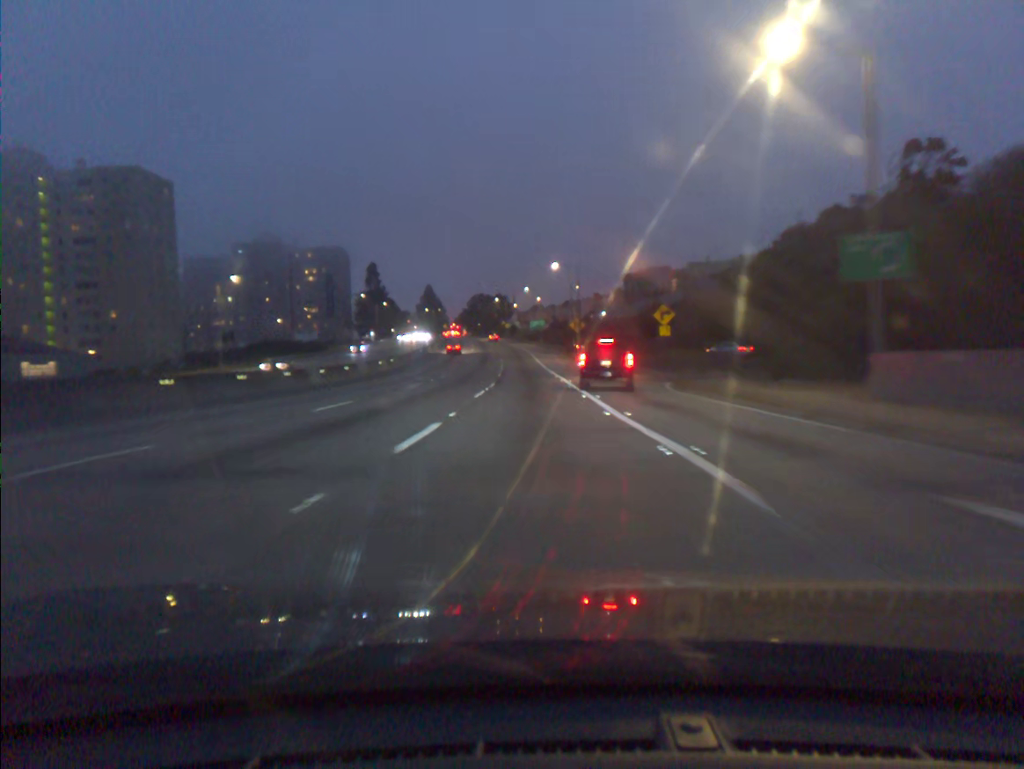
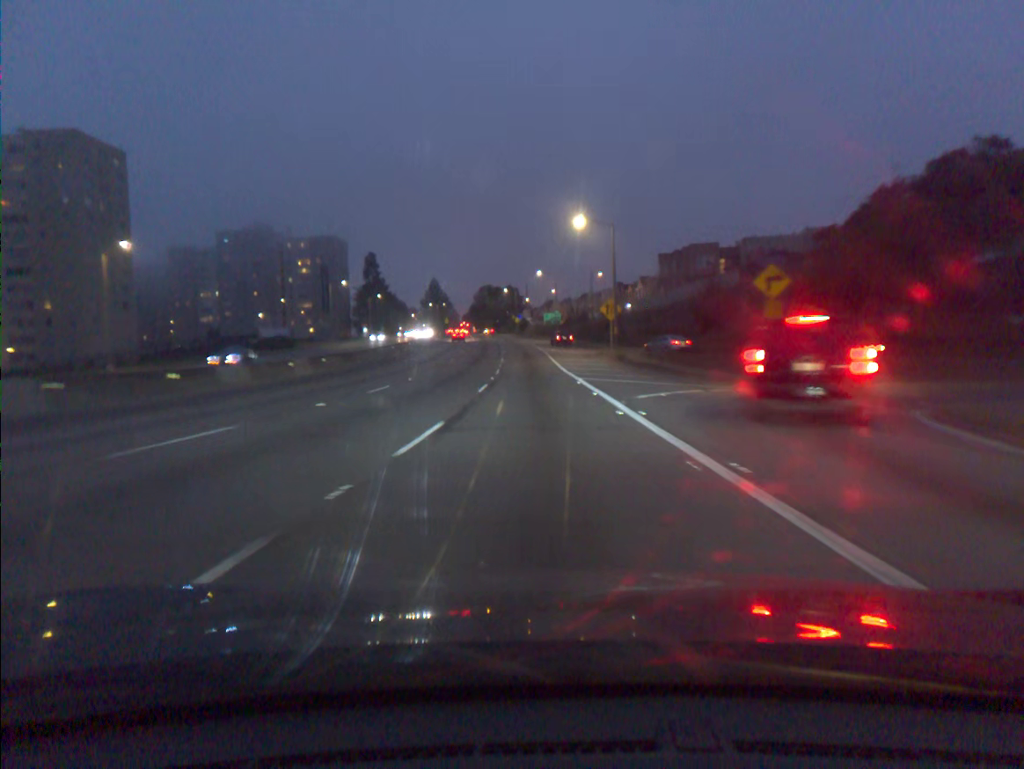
(-0.2, +24.3) m; -1°
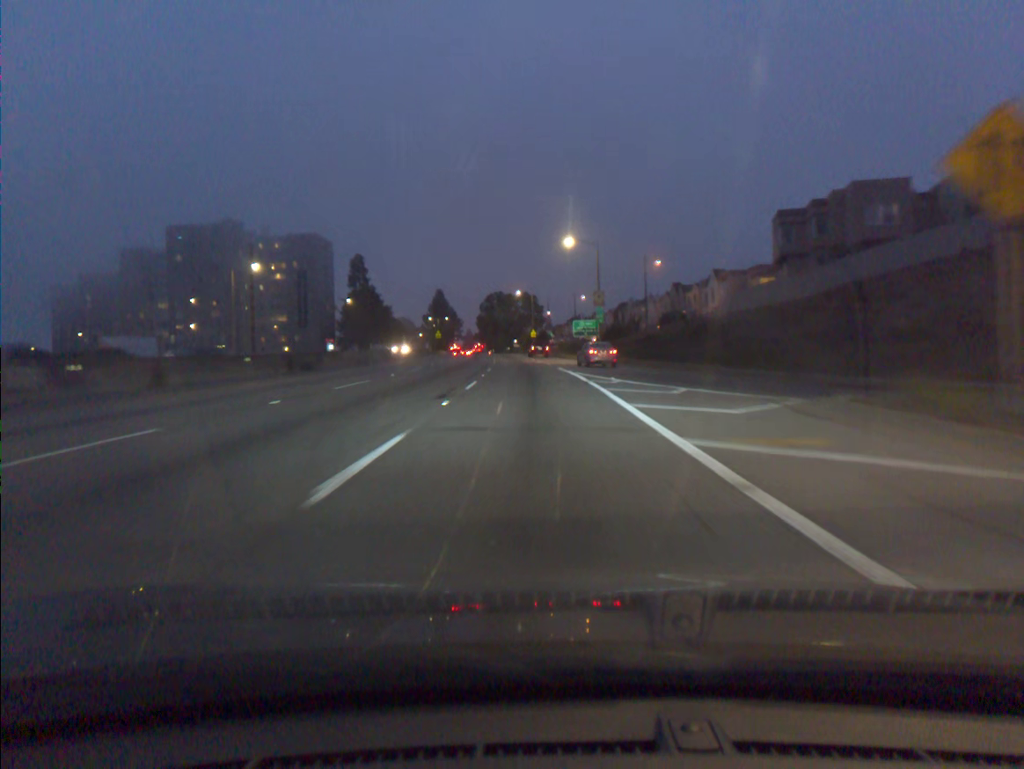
(-0.5, +47.3) m; -1°
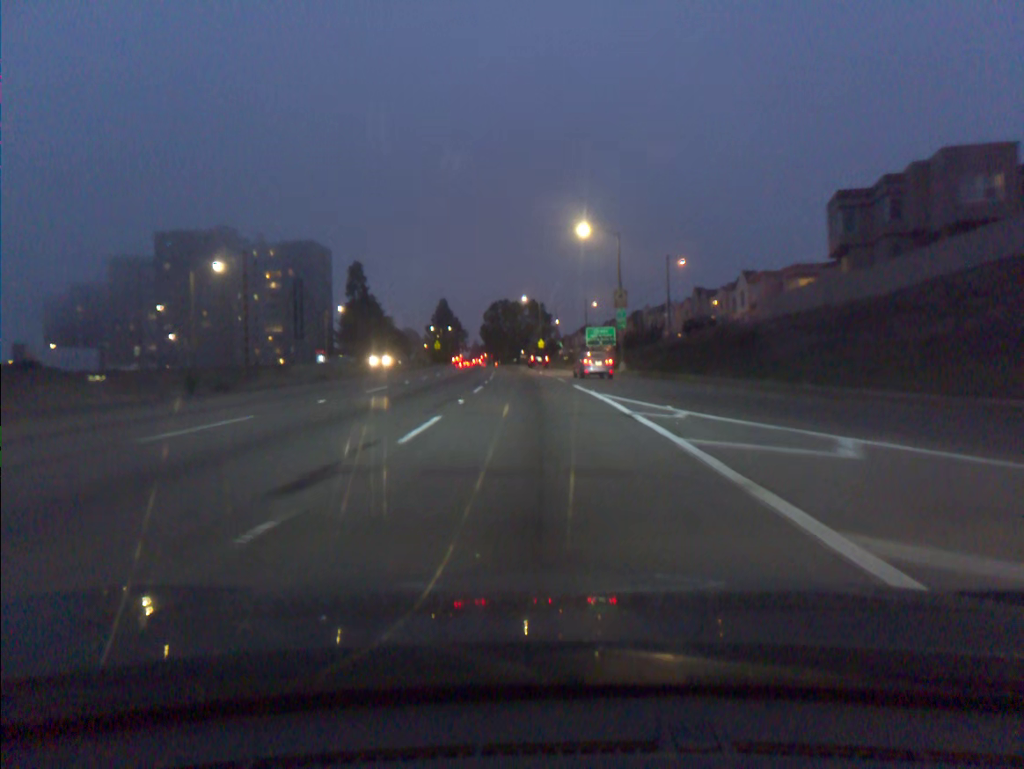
(0.0, +11.2) m; 0°
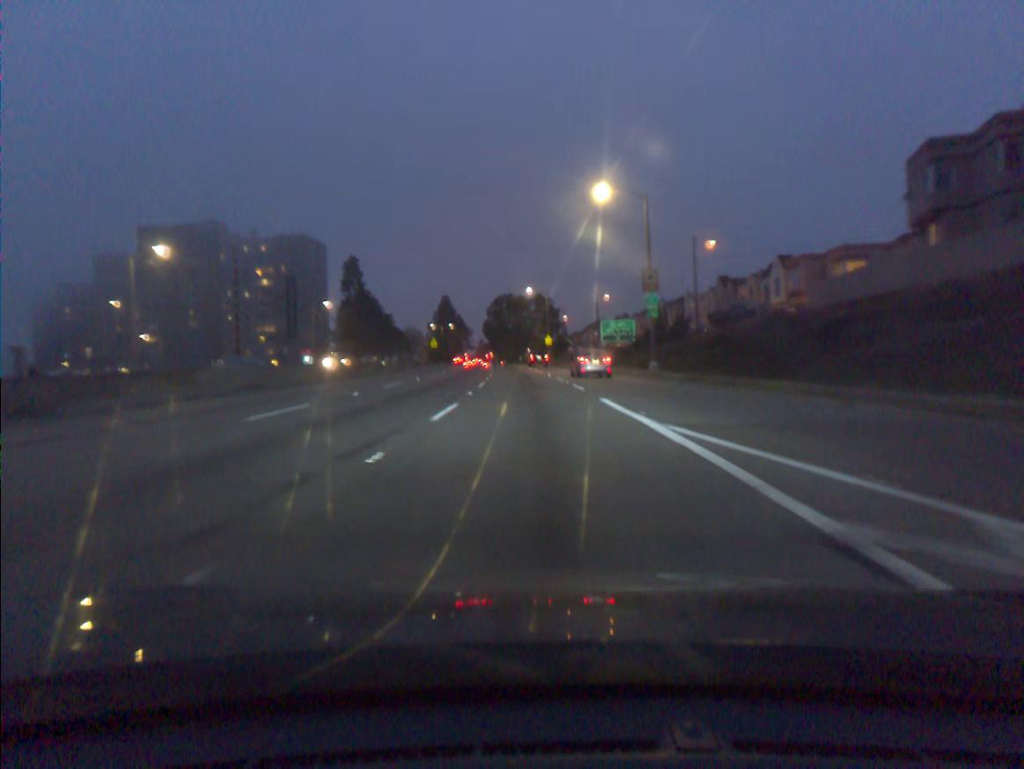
(0.0, +11.0) m; 0°
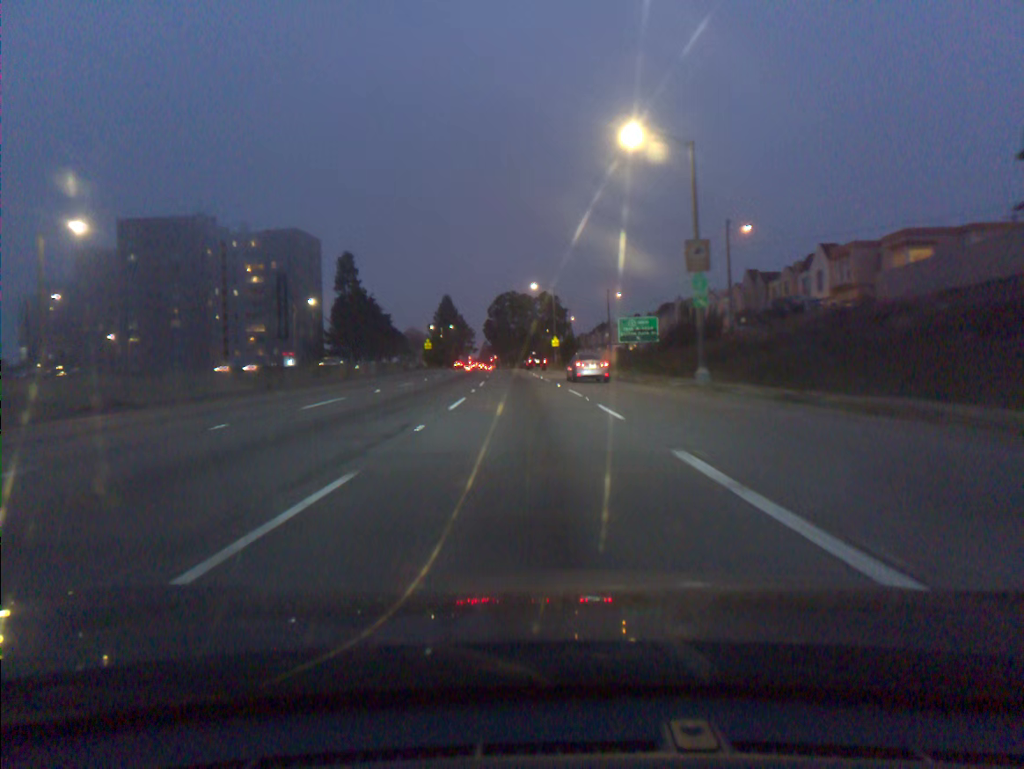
(0.0, +10.7) m; 0°
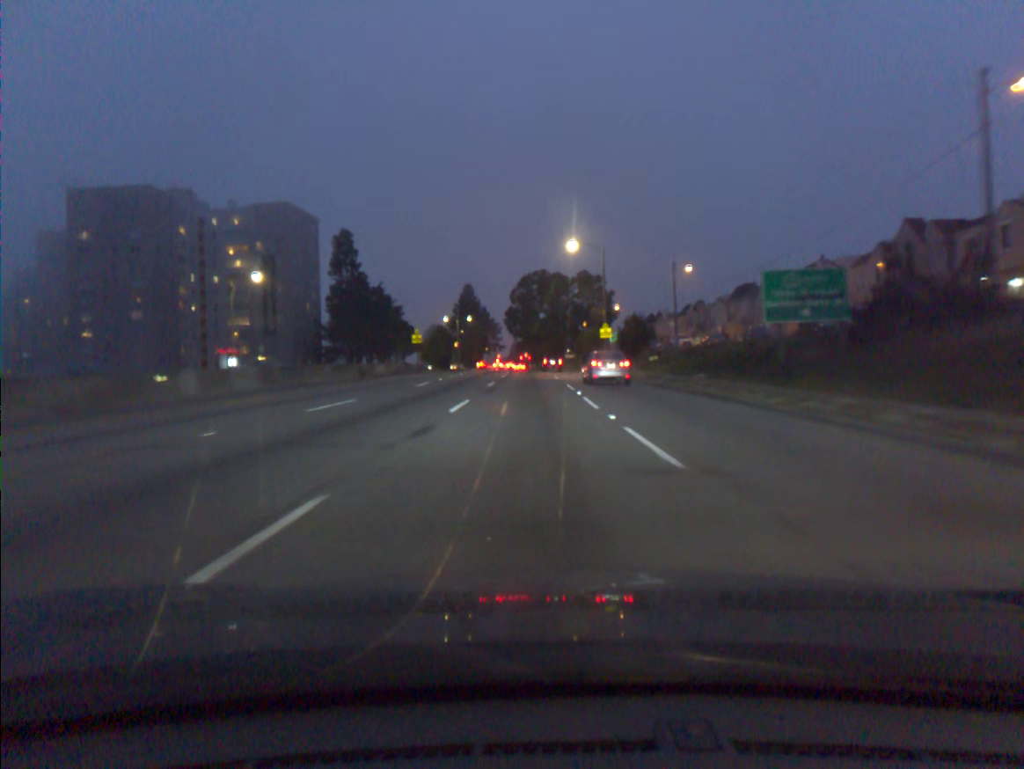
(-0.6, +31.2) m; -2°
